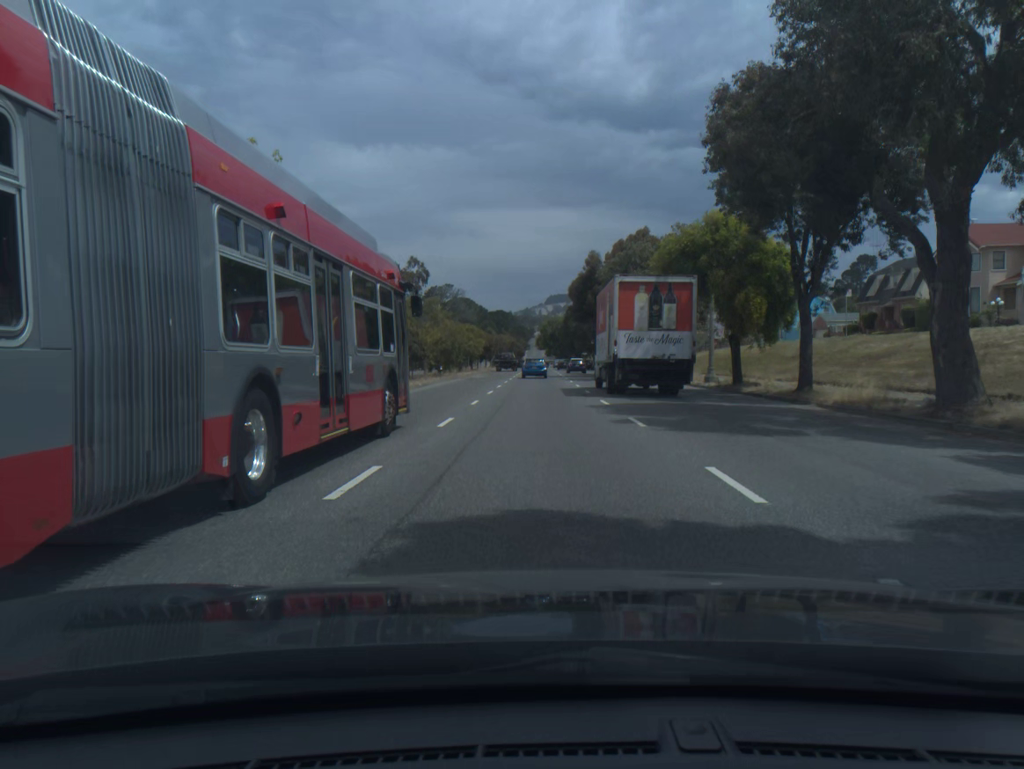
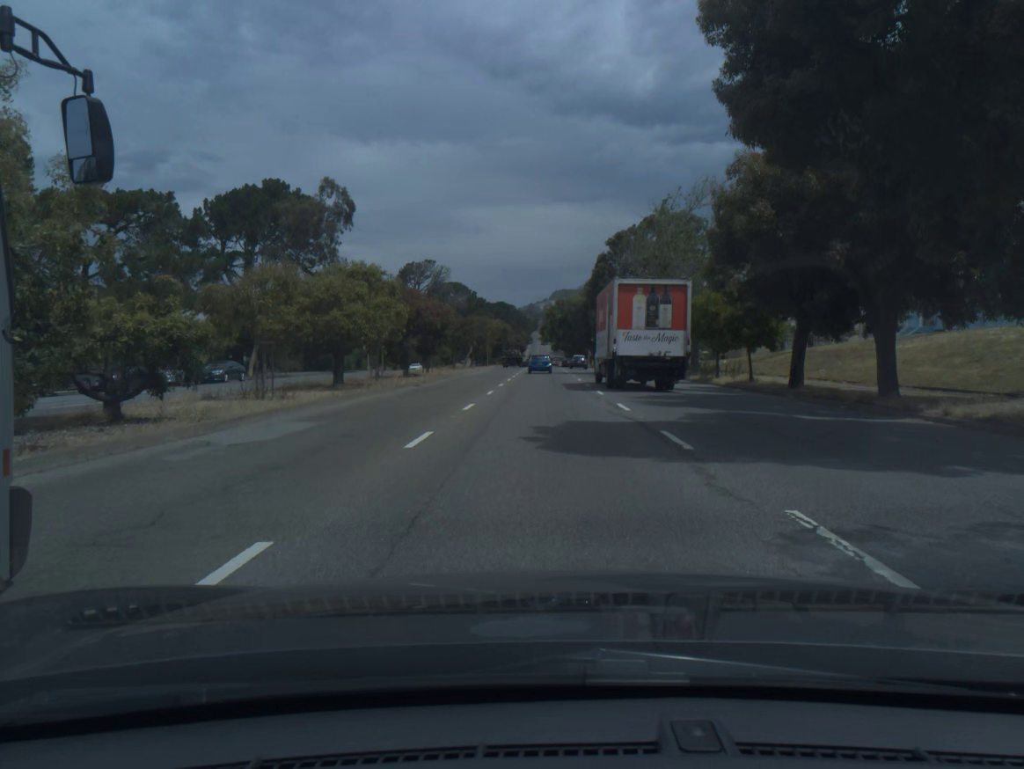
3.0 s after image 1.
(-0.2, +47.0) m; 0°
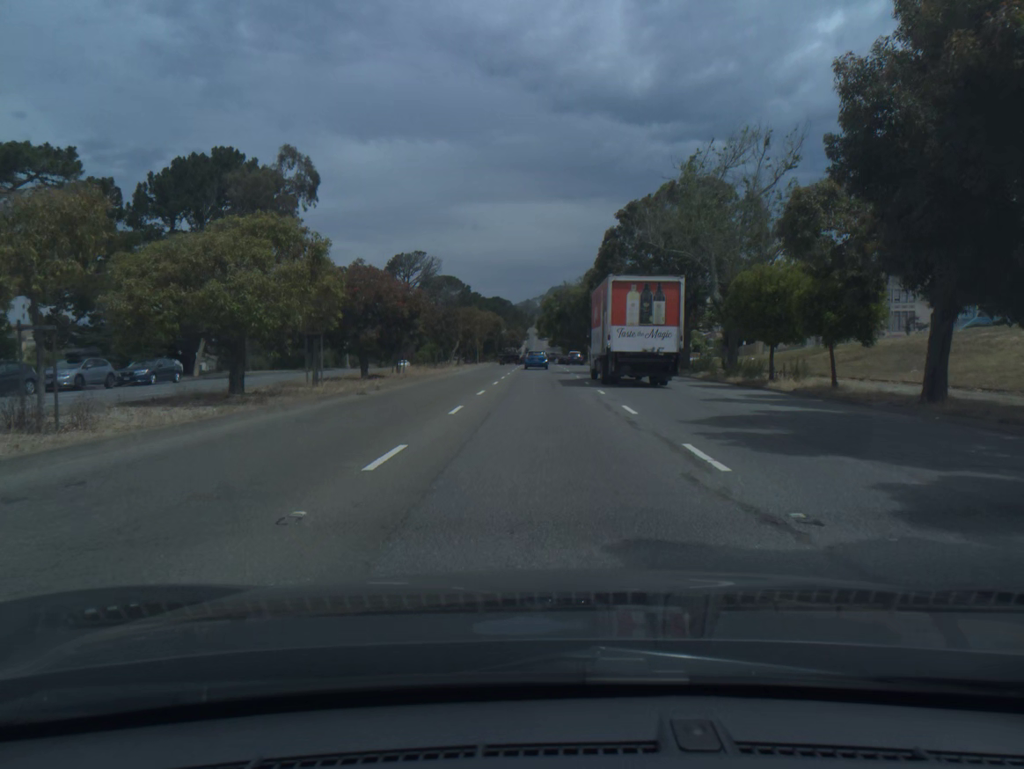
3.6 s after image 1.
(0.0, +9.5) m; 0°
